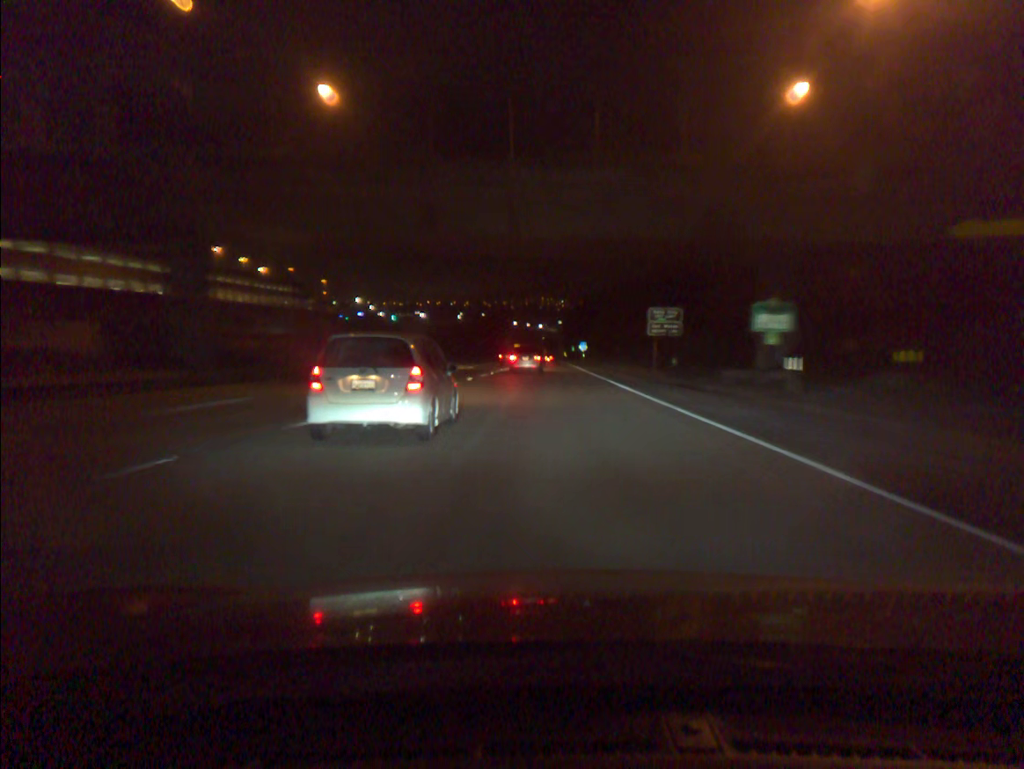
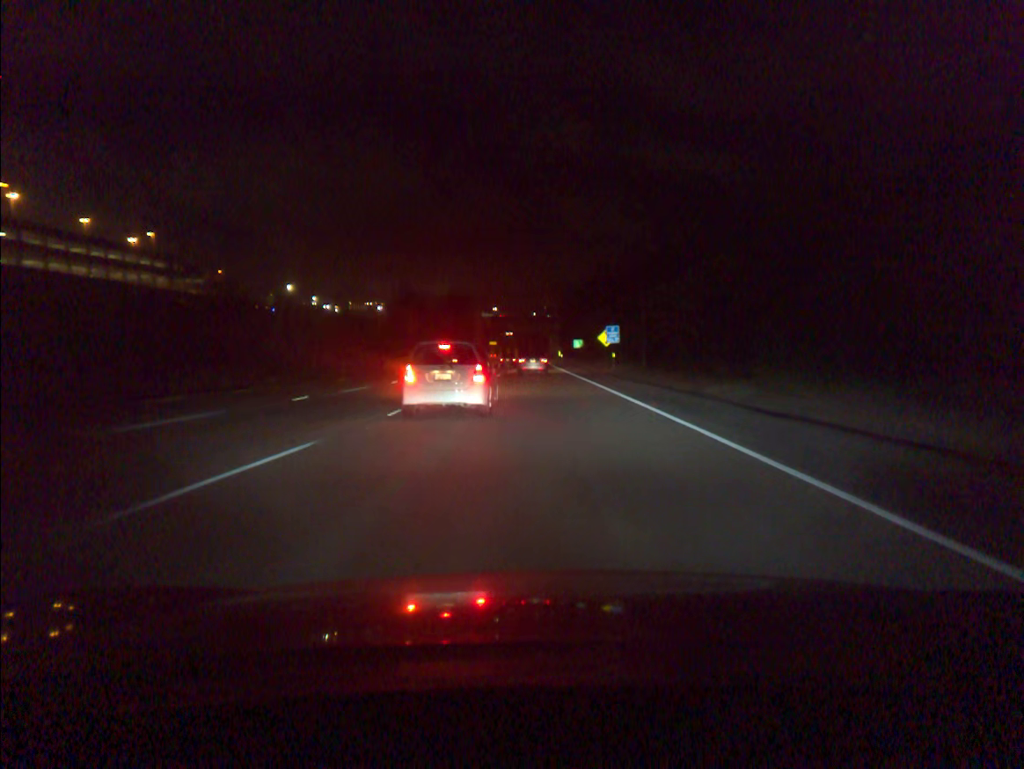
(+1.3, +84.1) m; +1°
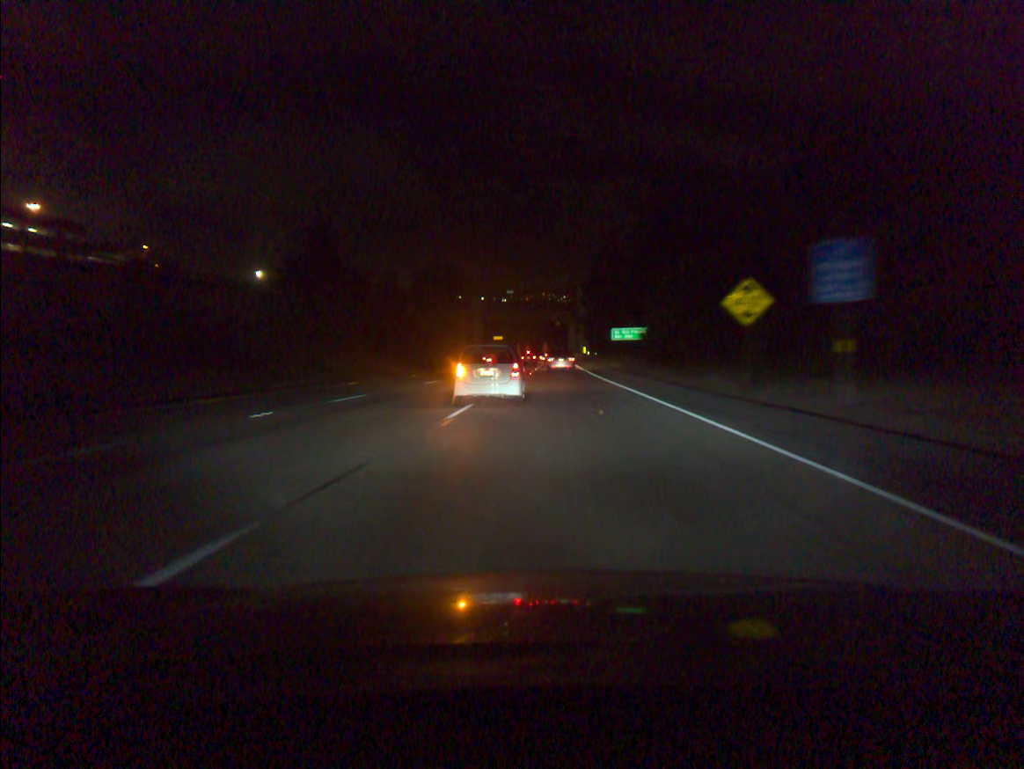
(-0.5, +48.2) m; -1°
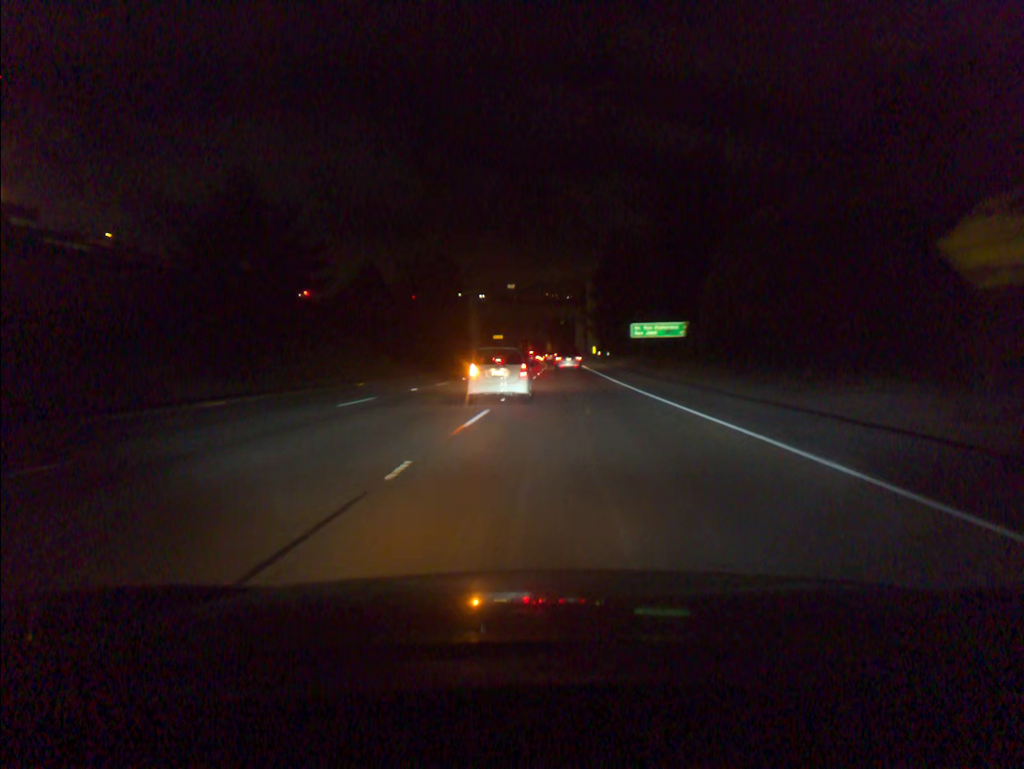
(0.0, +15.7) m; 0°
